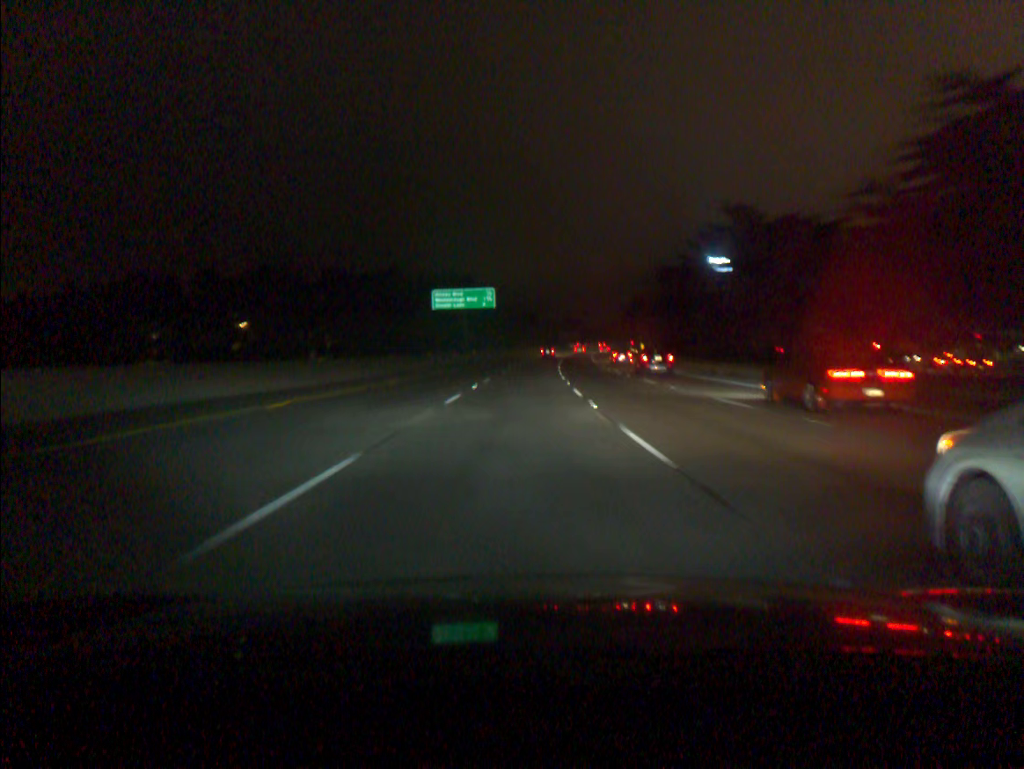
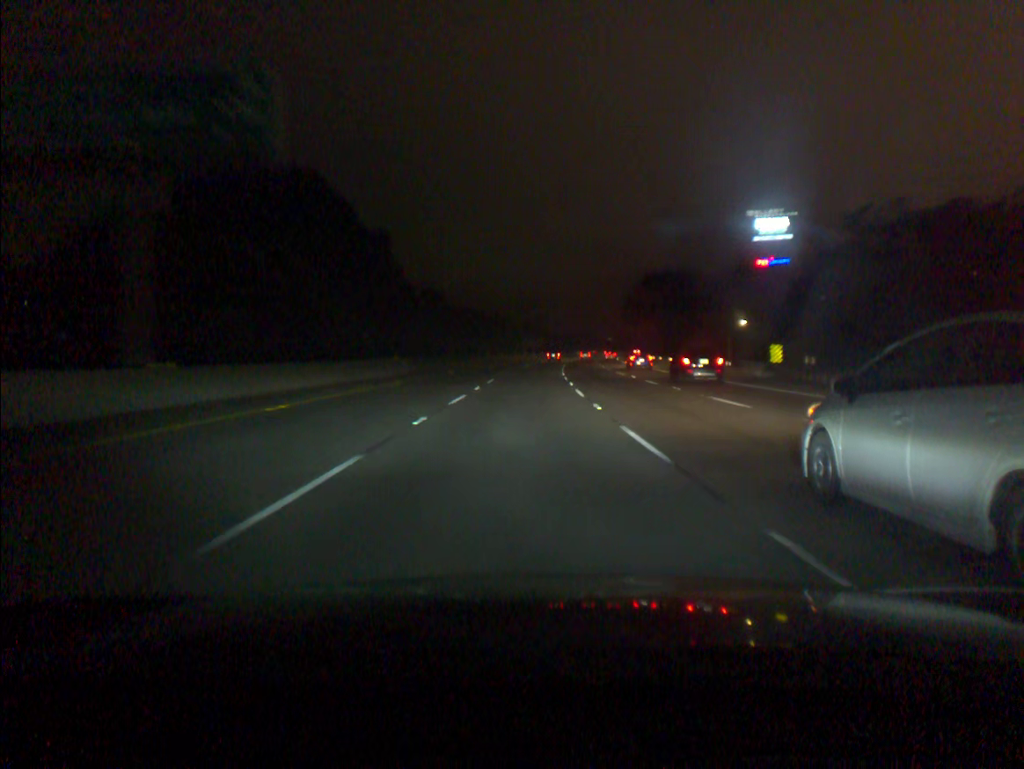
(+2.1, +72.8) m; +3°
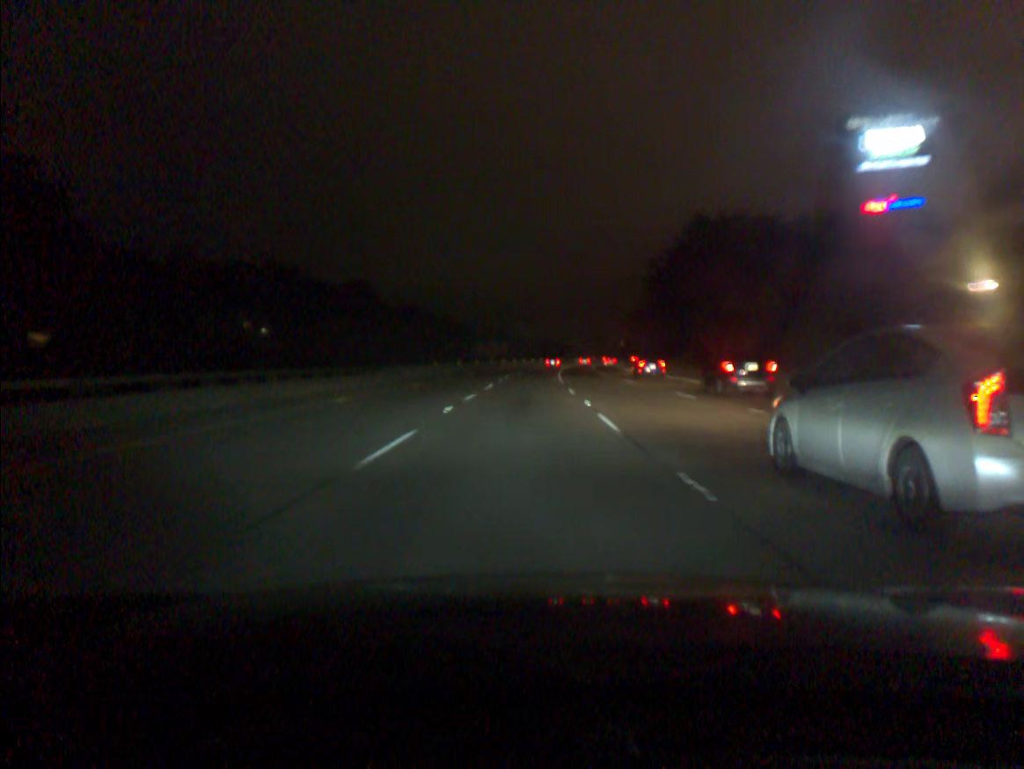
(+1.4, +54.4) m; +3°
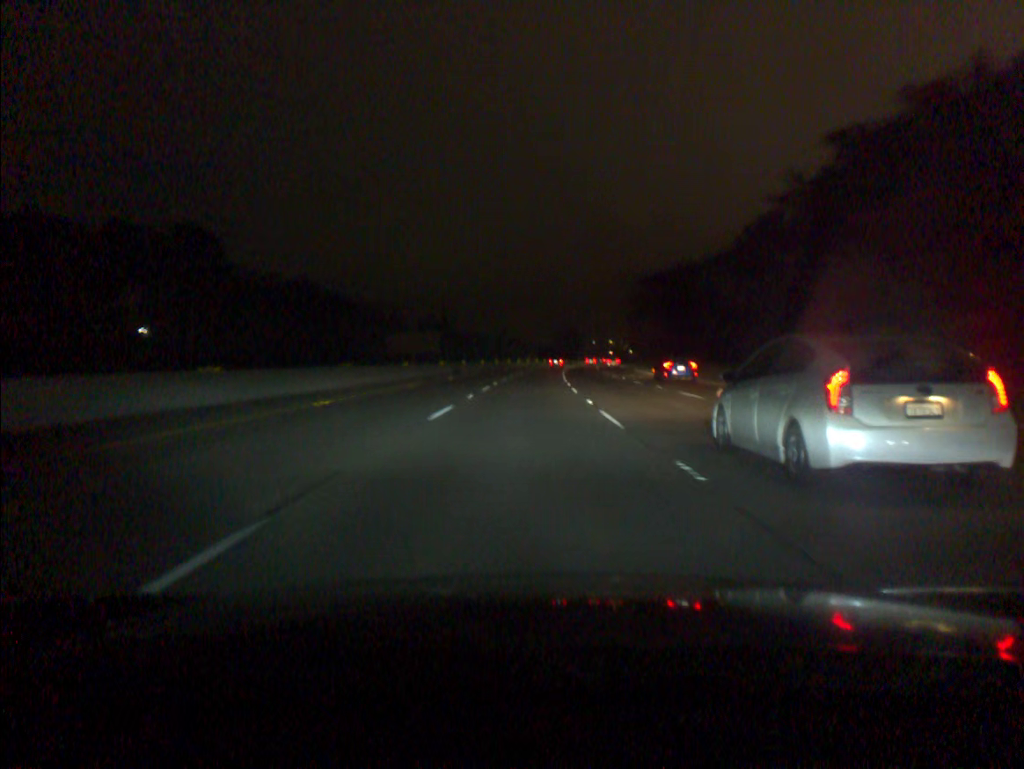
(+1.9, +72.4) m; +3°
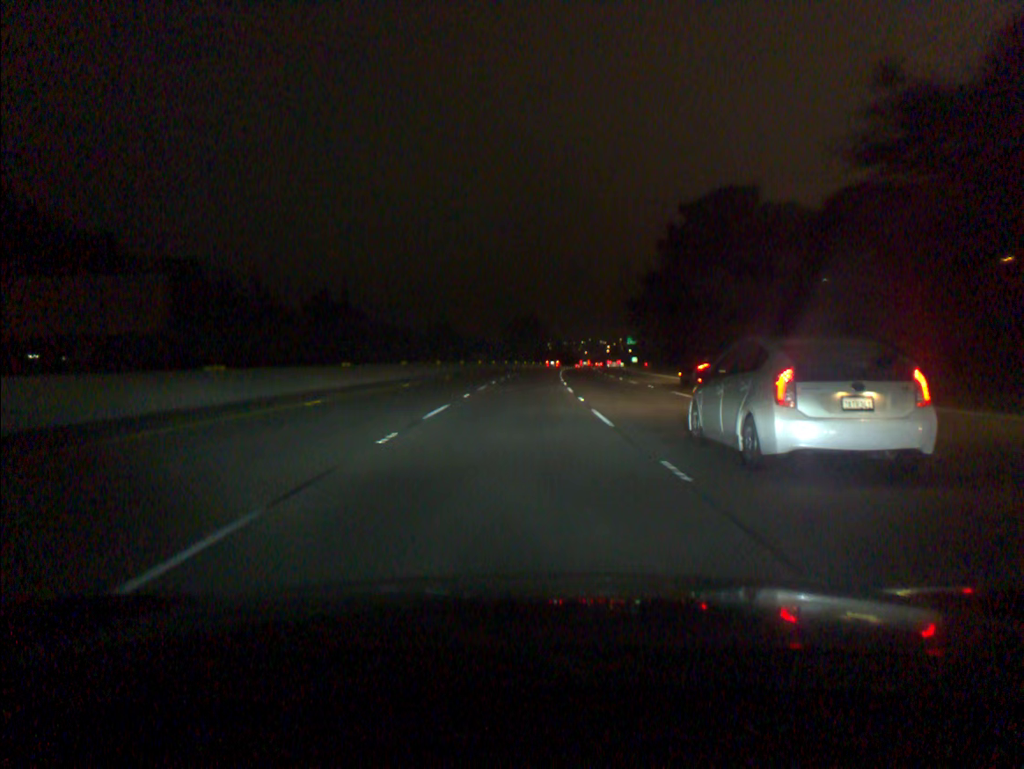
(+2.5, +72.6) m; +4°
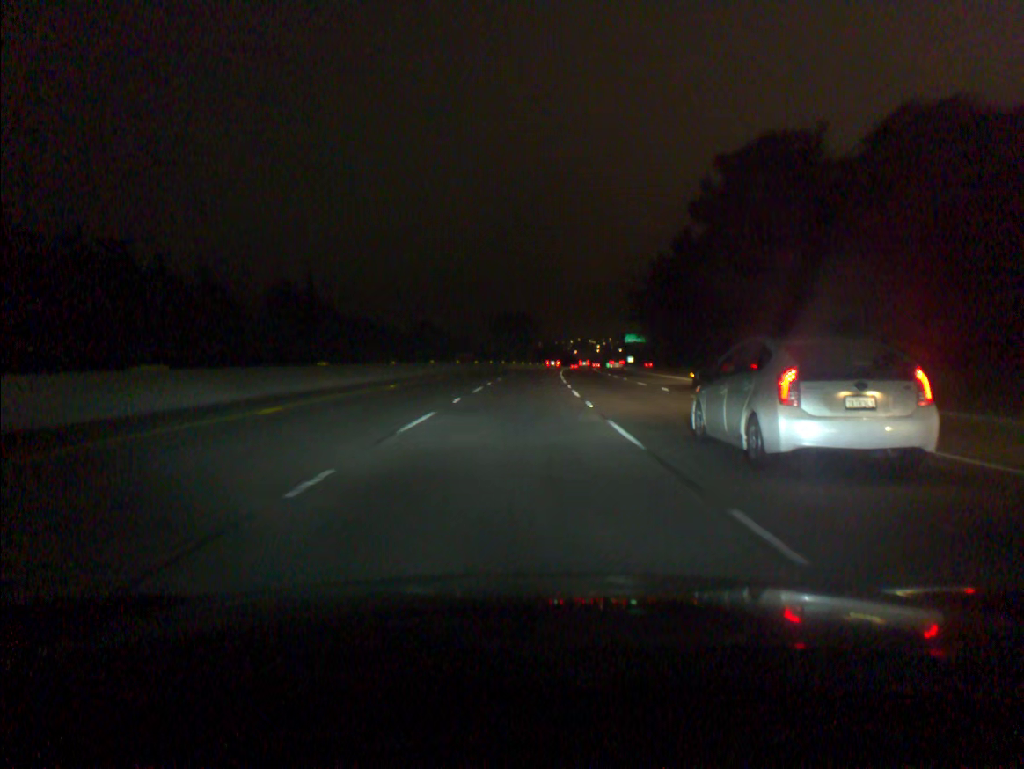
(+0.1, +18.2) m; +1°
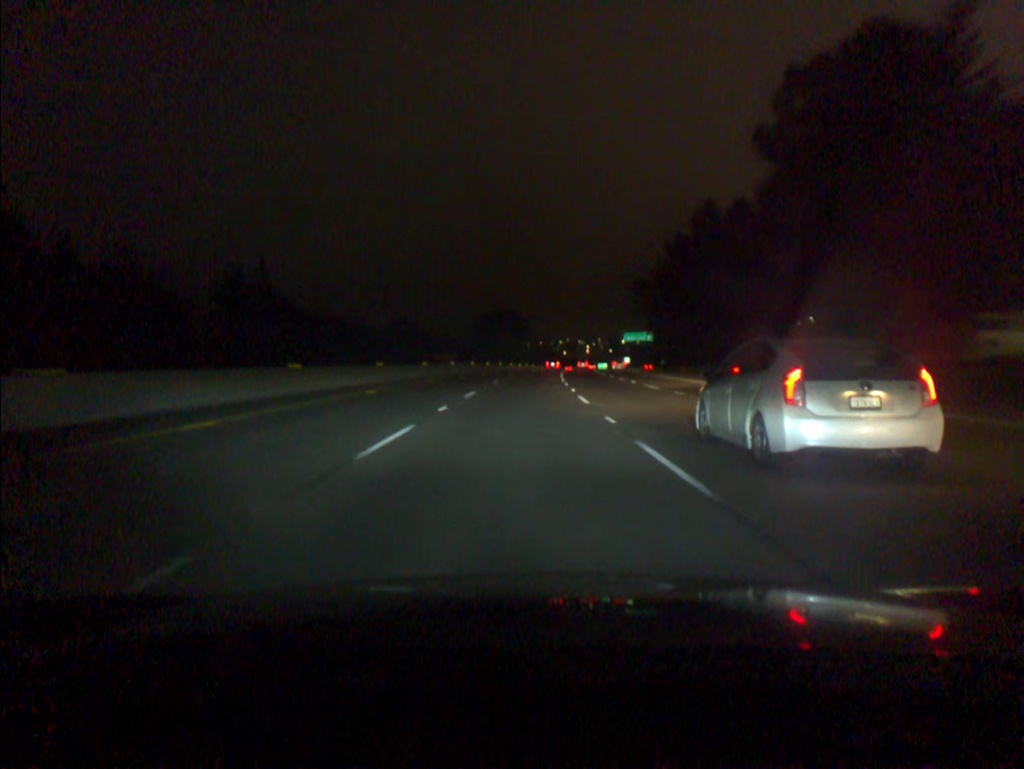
(+0.1, +18.2) m; +1°
